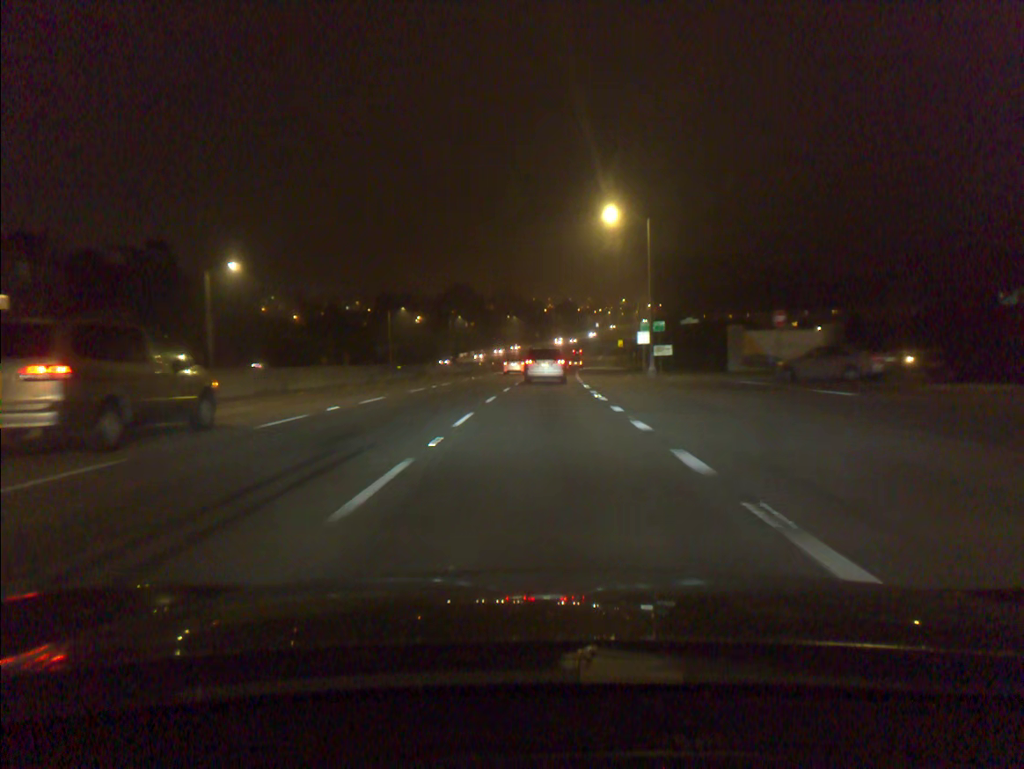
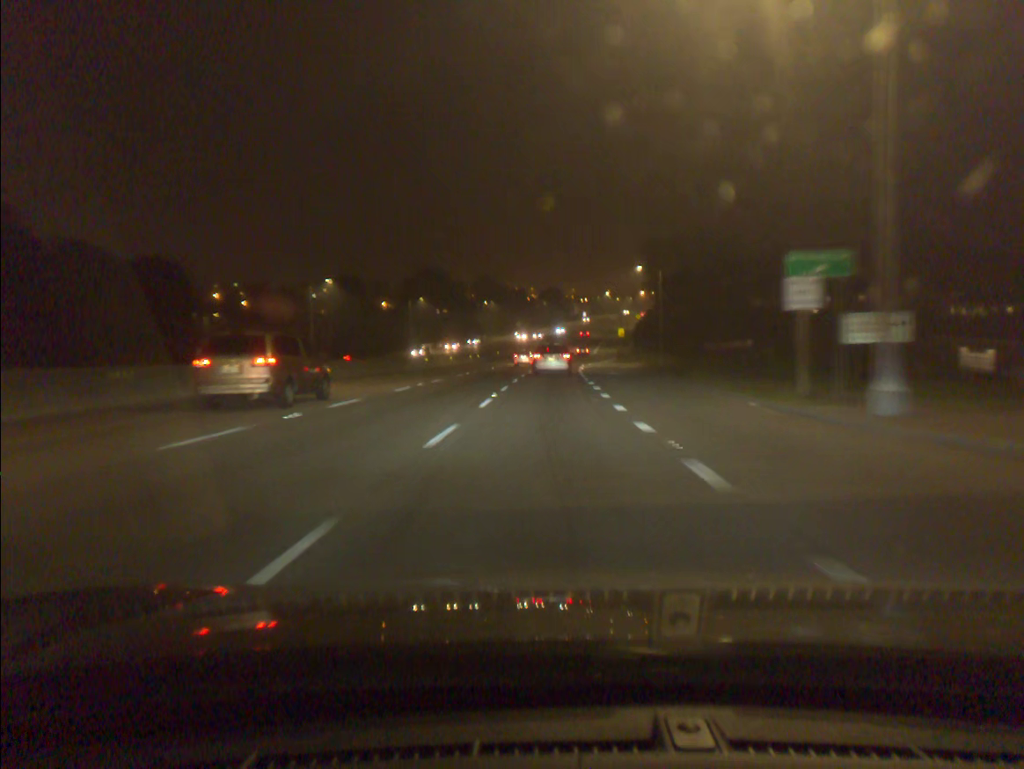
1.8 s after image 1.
(+0.3, +32.8) m; +1°
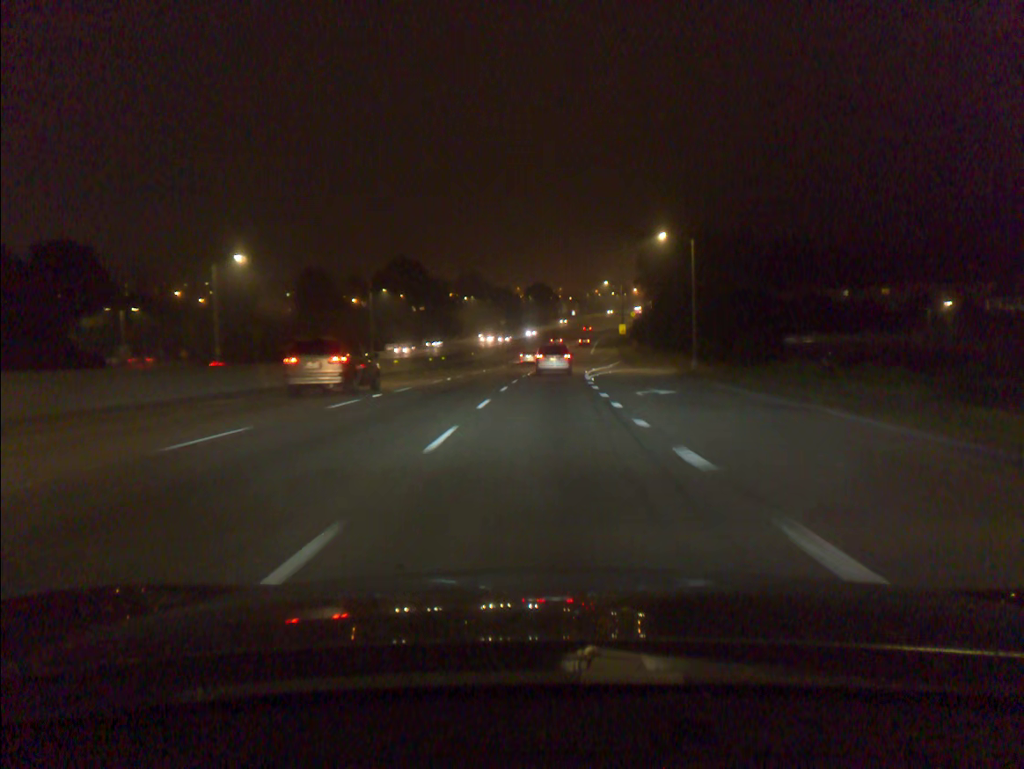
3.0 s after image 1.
(+0.2, +22.3) m; +1°
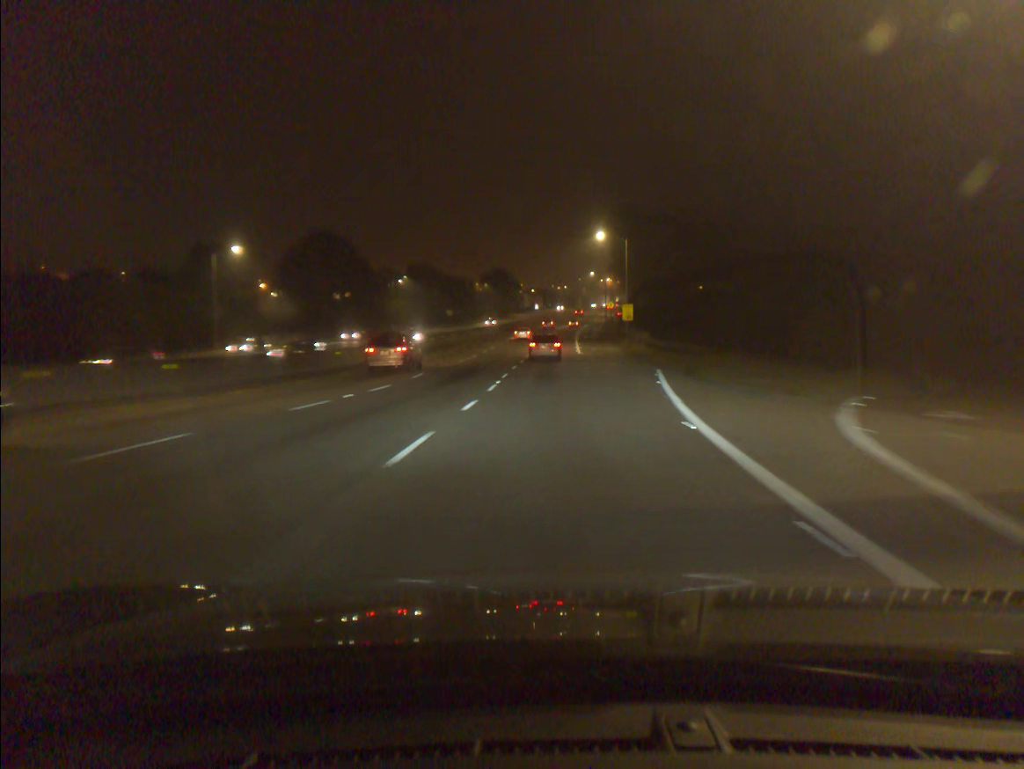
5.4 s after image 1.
(+1.0, +45.7) m; +3°
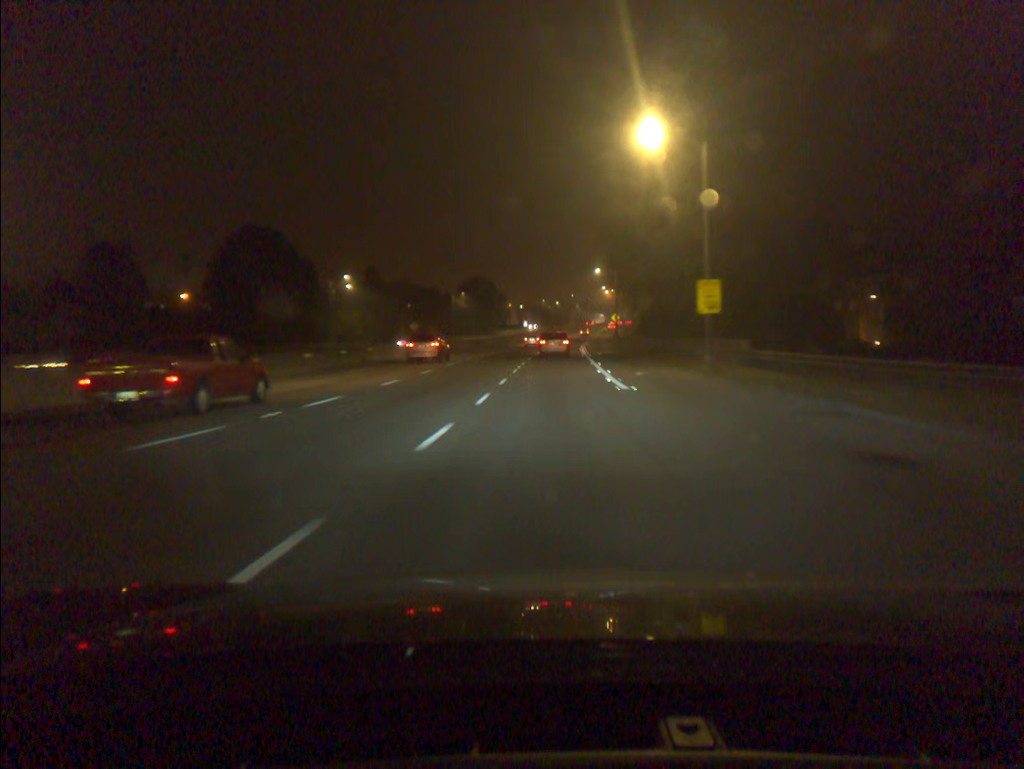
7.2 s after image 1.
(+0.3, +35.5) m; +1°
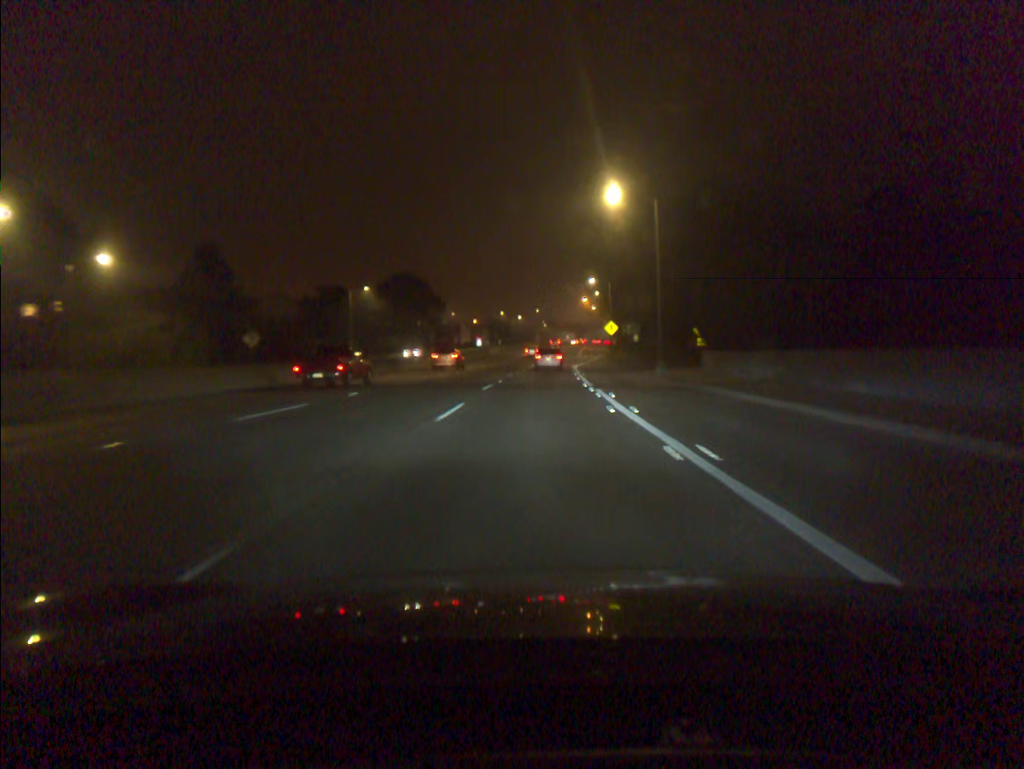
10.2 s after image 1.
(+1.8, +60.6) m; +3°
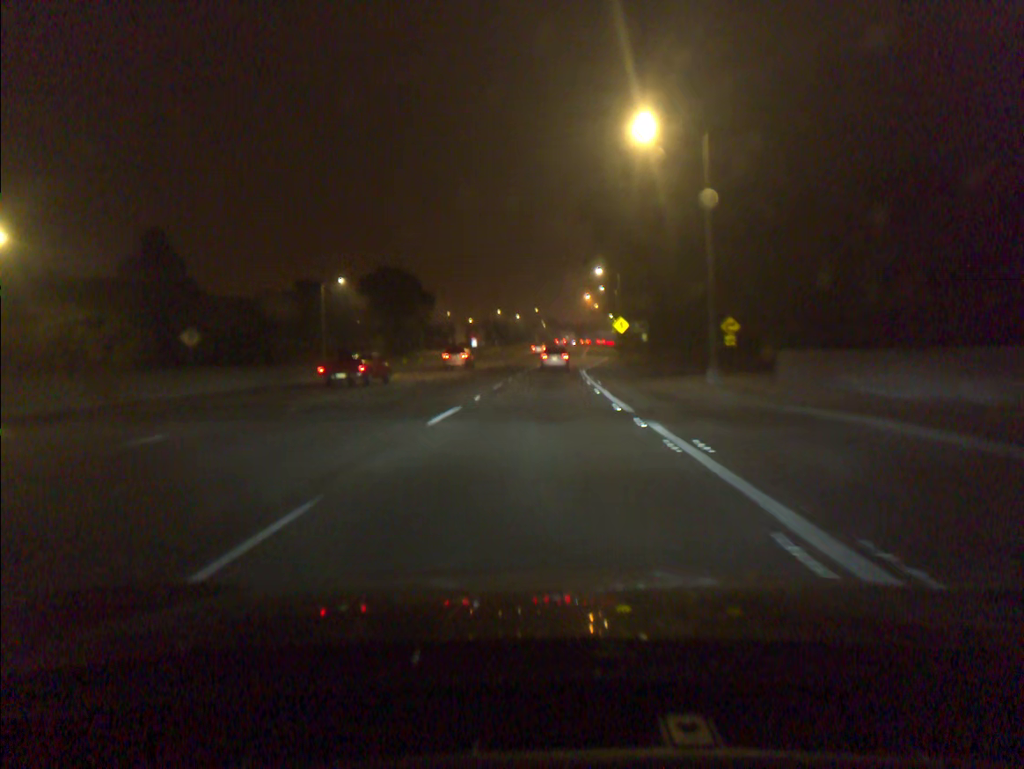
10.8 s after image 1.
(0.0, +12.4) m; 0°
